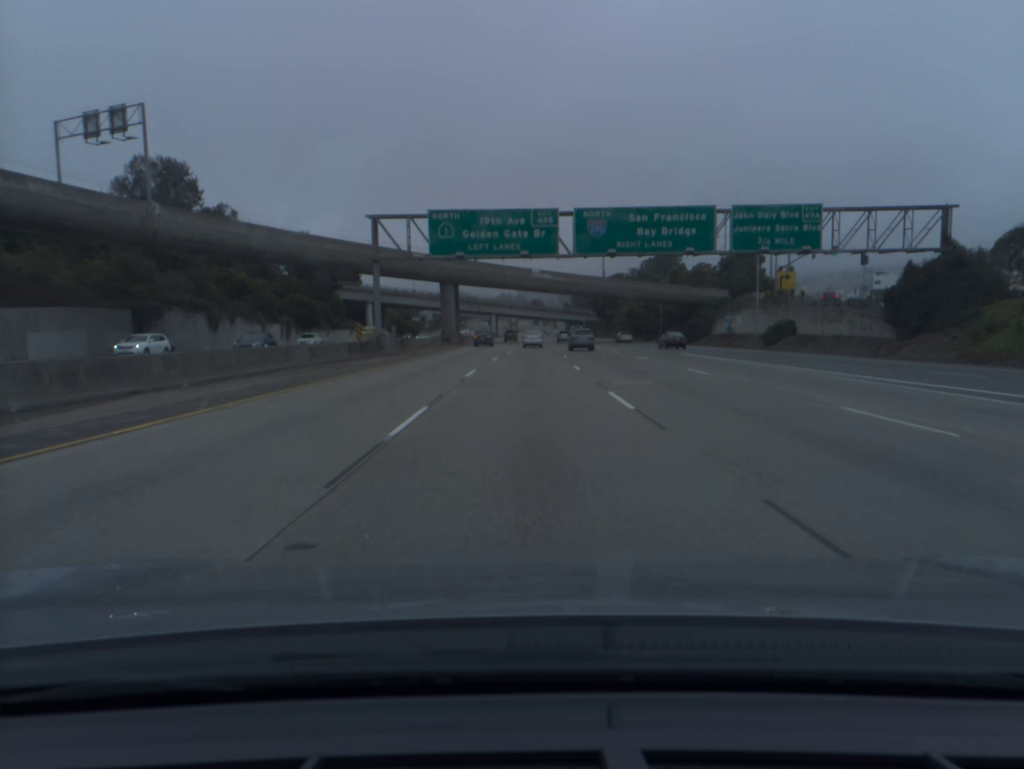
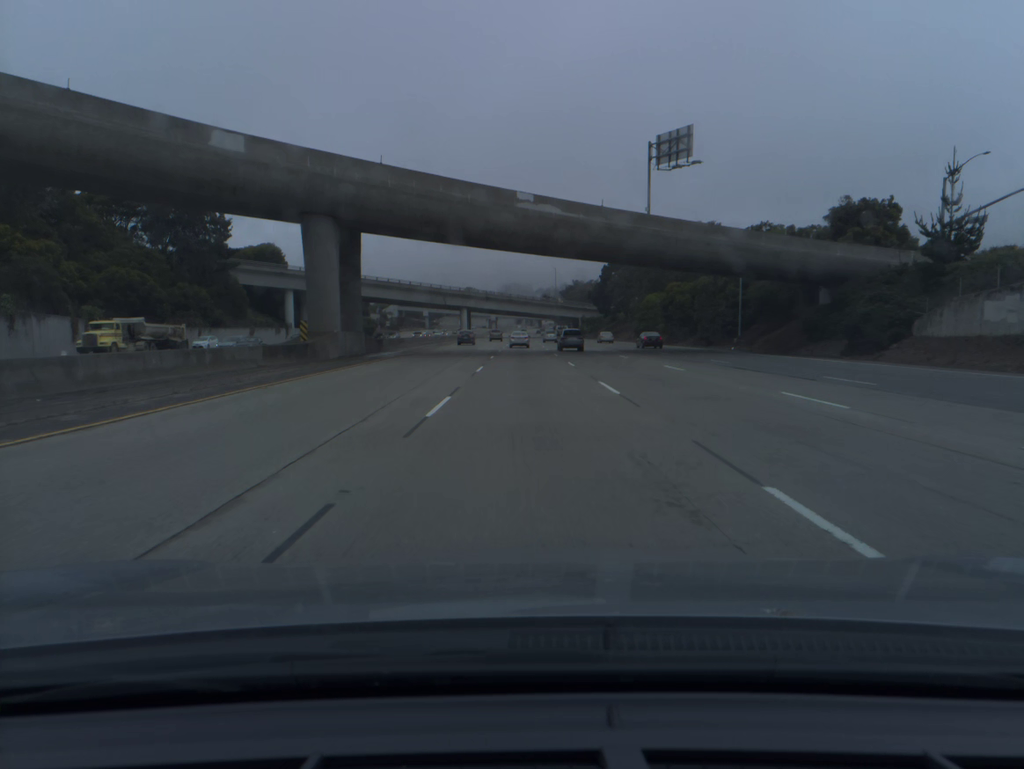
(+0.5, +53.4) m; +1°
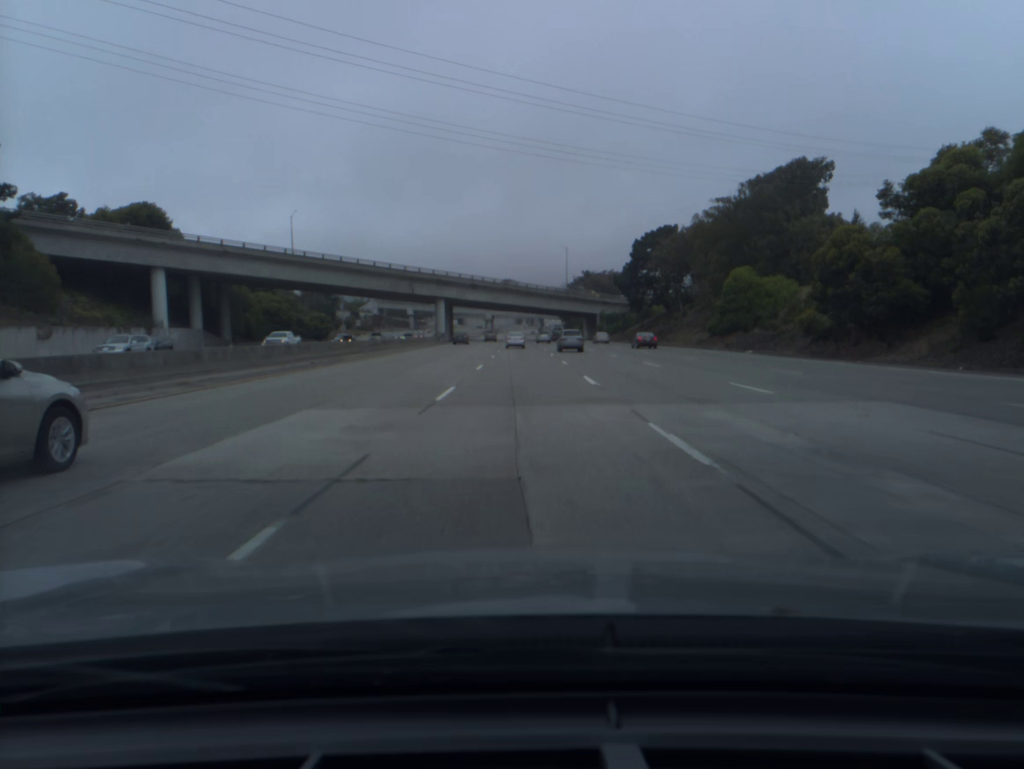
(+0.2, +54.1) m; 0°
